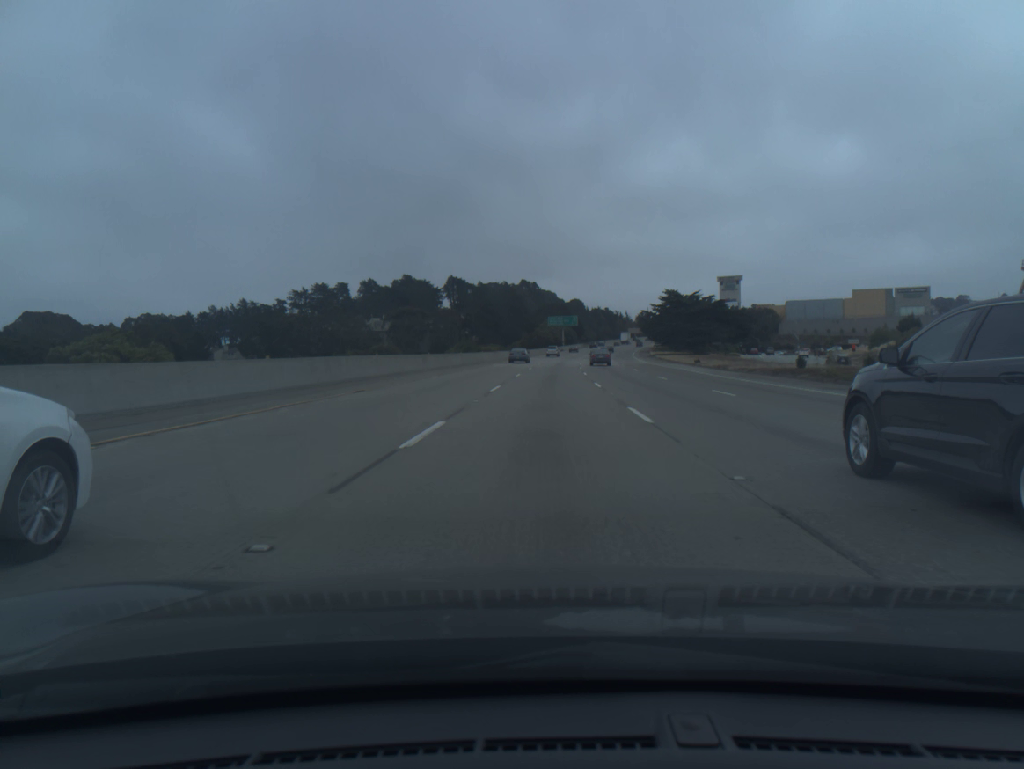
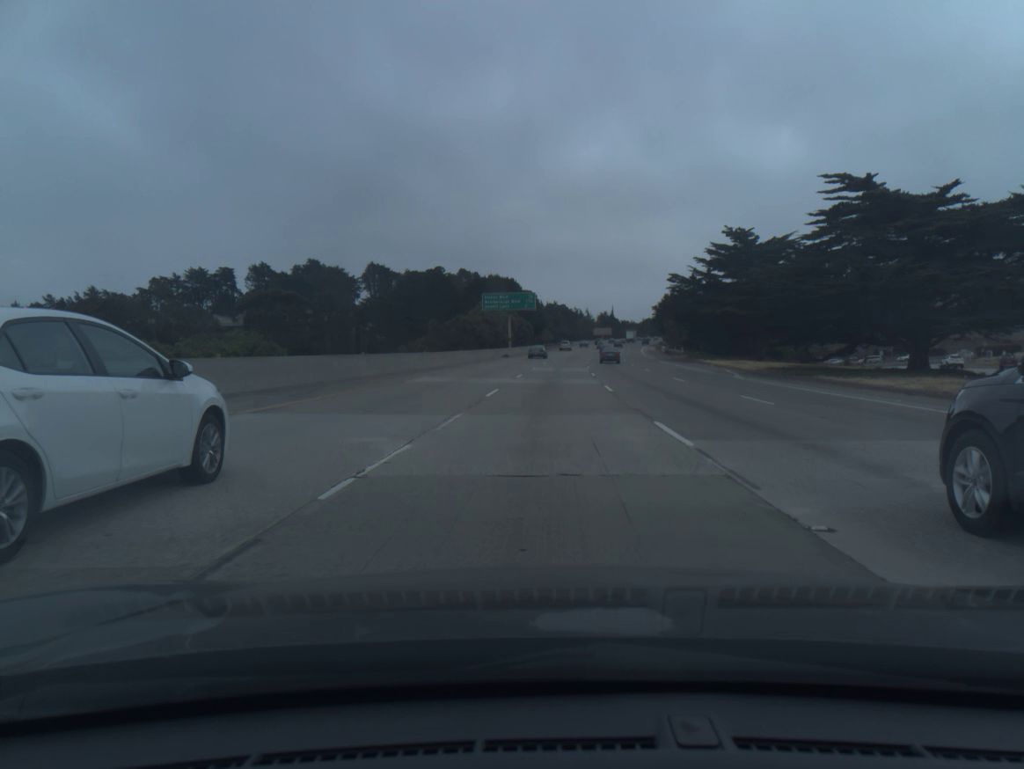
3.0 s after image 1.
(+2.7, +91.3) m; +4°
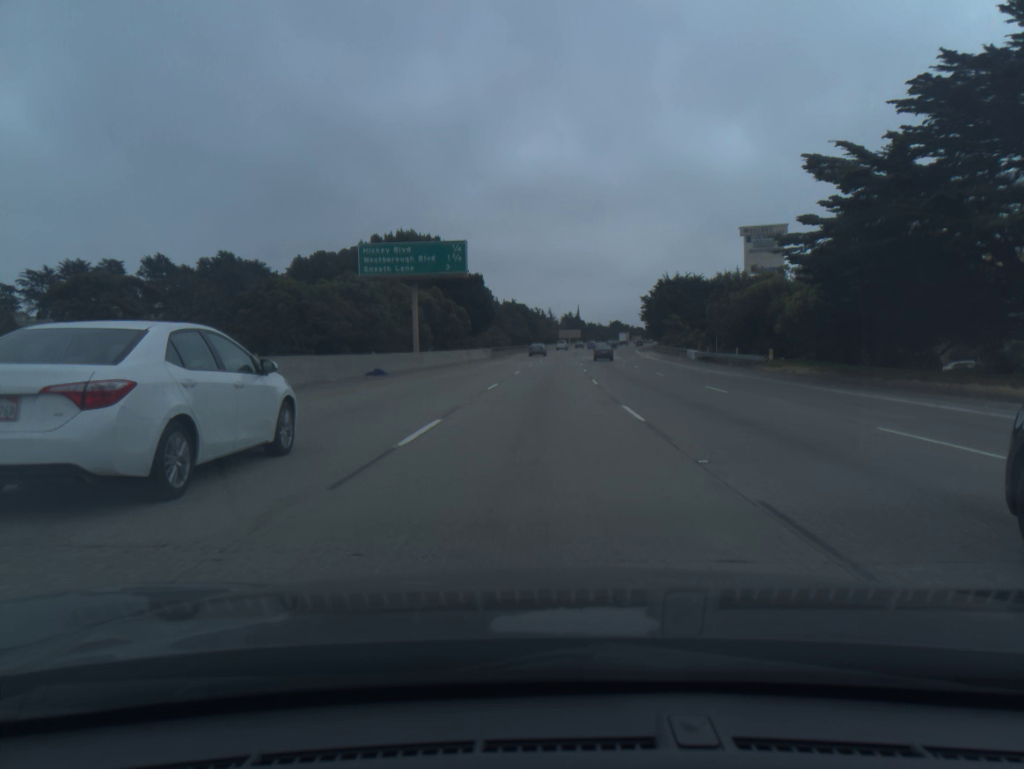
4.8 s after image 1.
(+1.4, +54.8) m; +3°
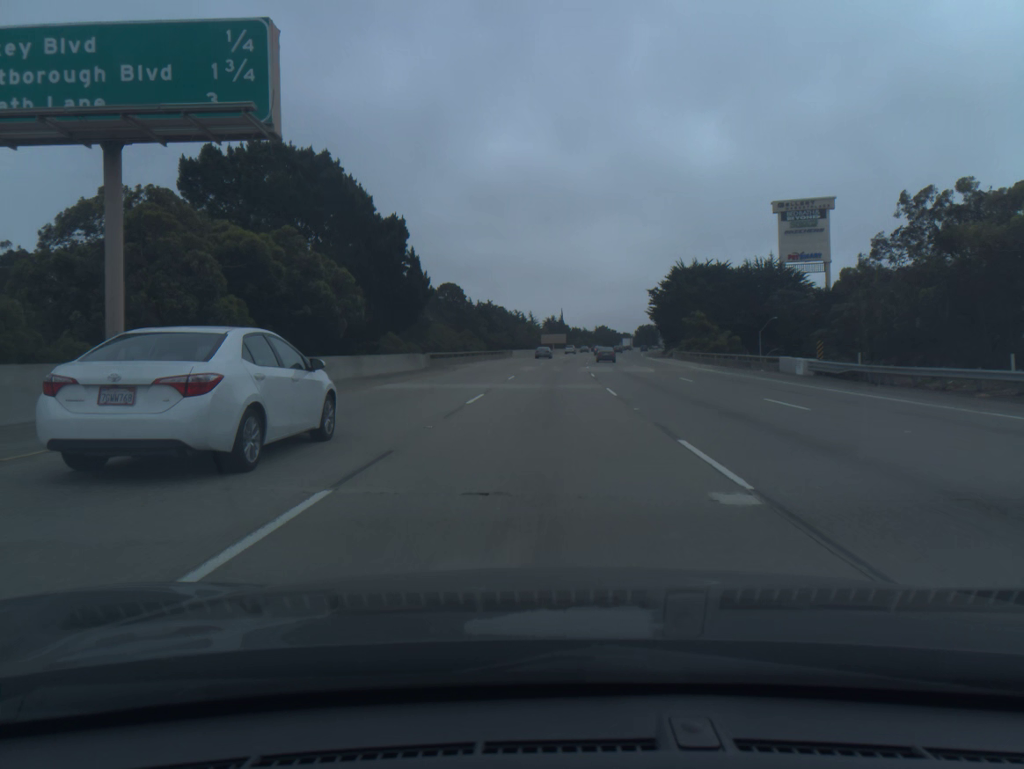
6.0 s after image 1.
(+0.4, +36.4) m; +1°
